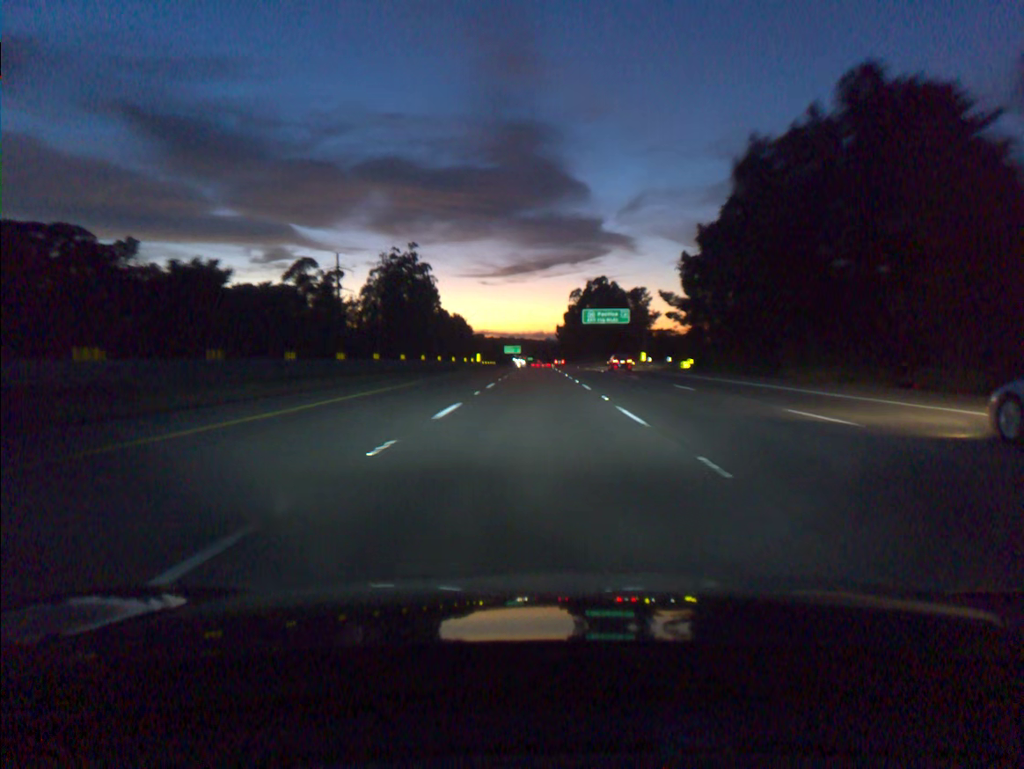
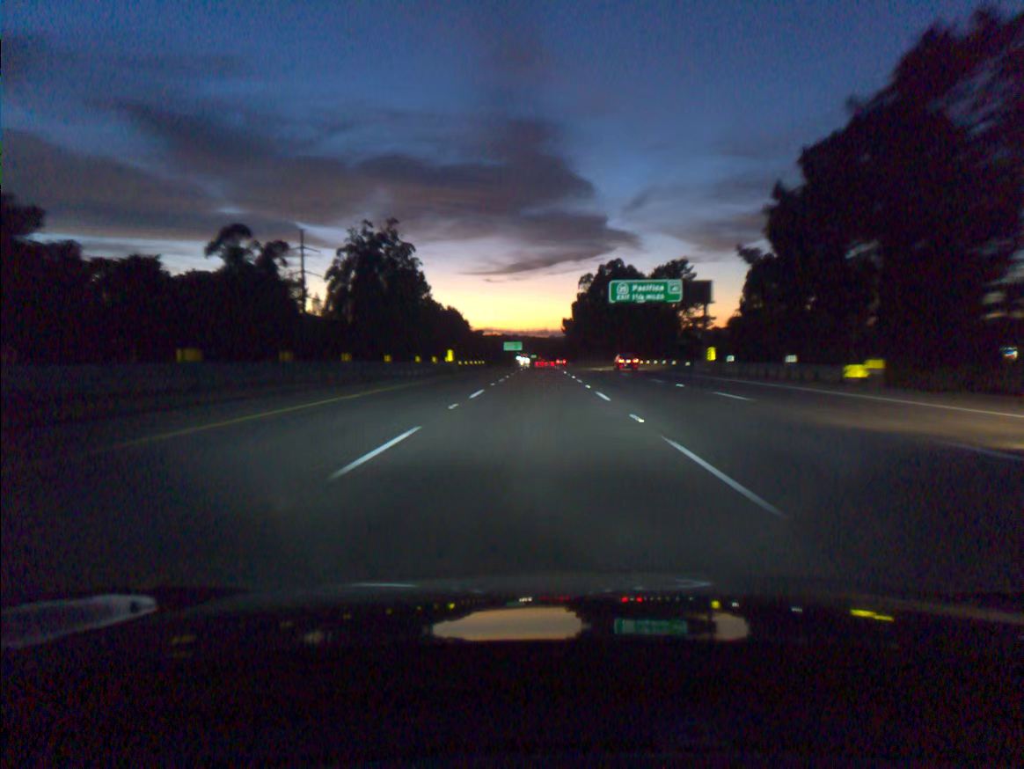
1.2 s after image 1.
(-0.1, +36.7) m; 0°
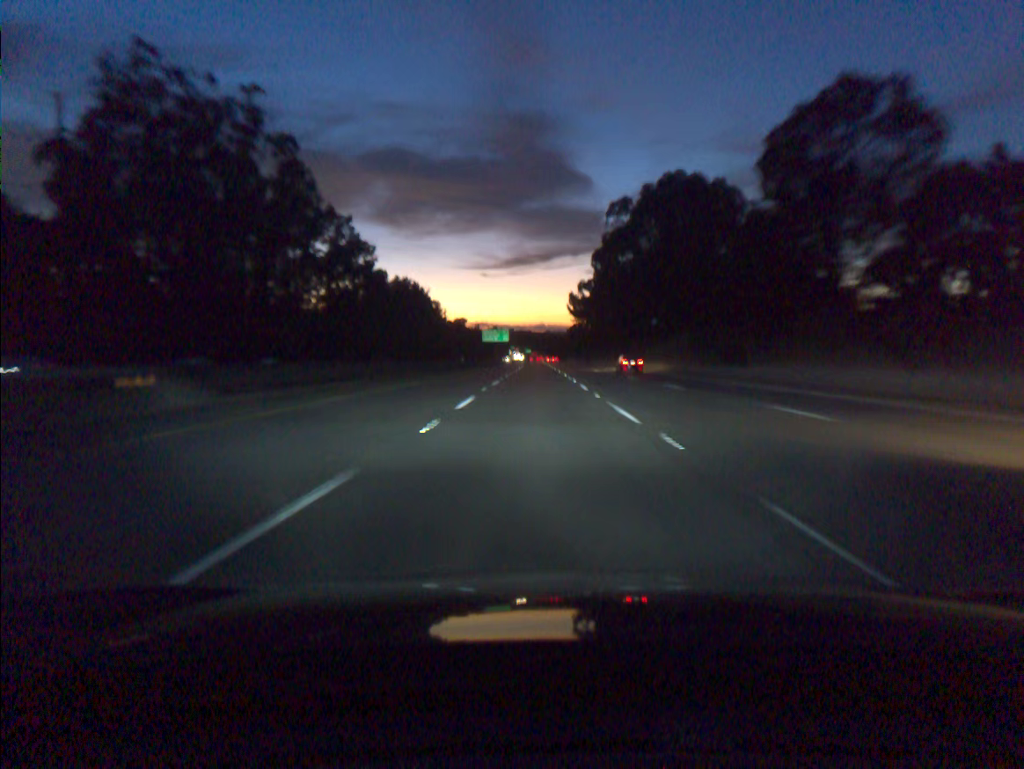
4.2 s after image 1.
(0.0, +92.0) m; 0°
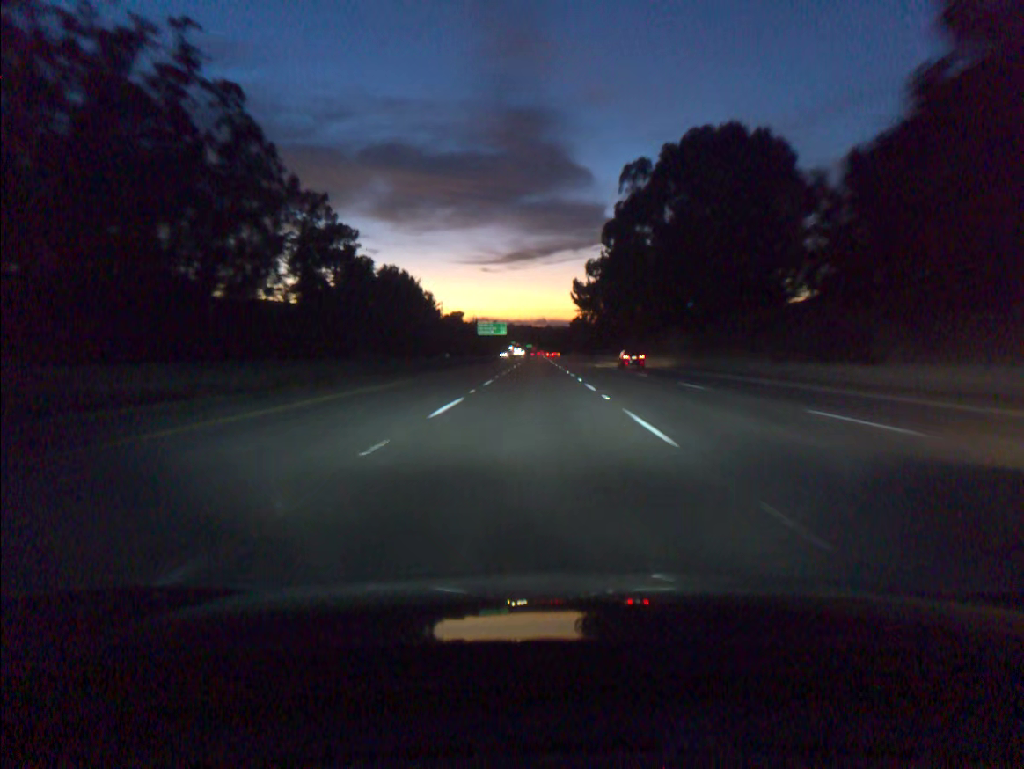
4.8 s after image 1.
(0.0, +18.4) m; 0°
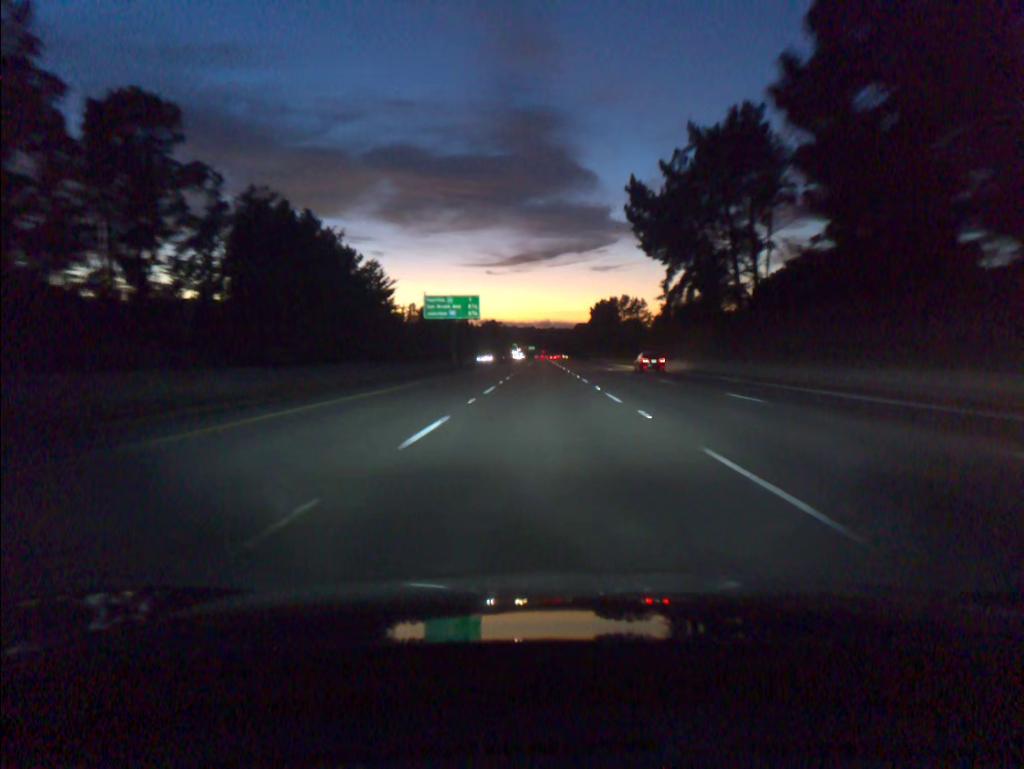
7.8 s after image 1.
(-0.7, +92.2) m; 0°
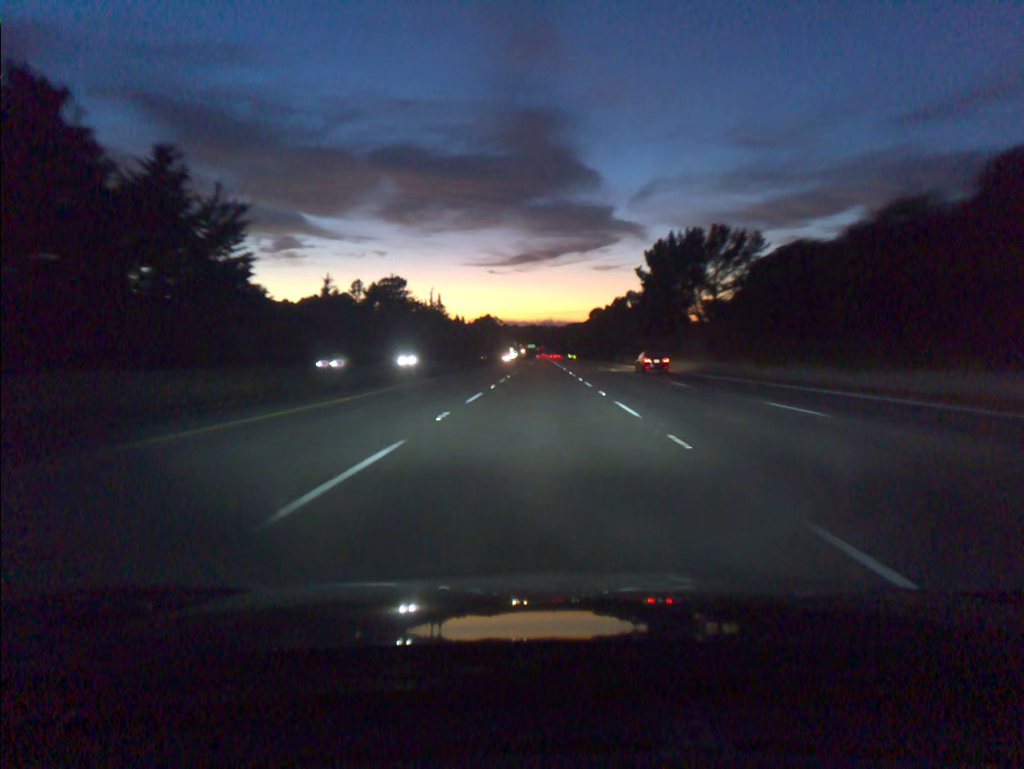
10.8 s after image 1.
(+0.3, +92.2) m; 0°
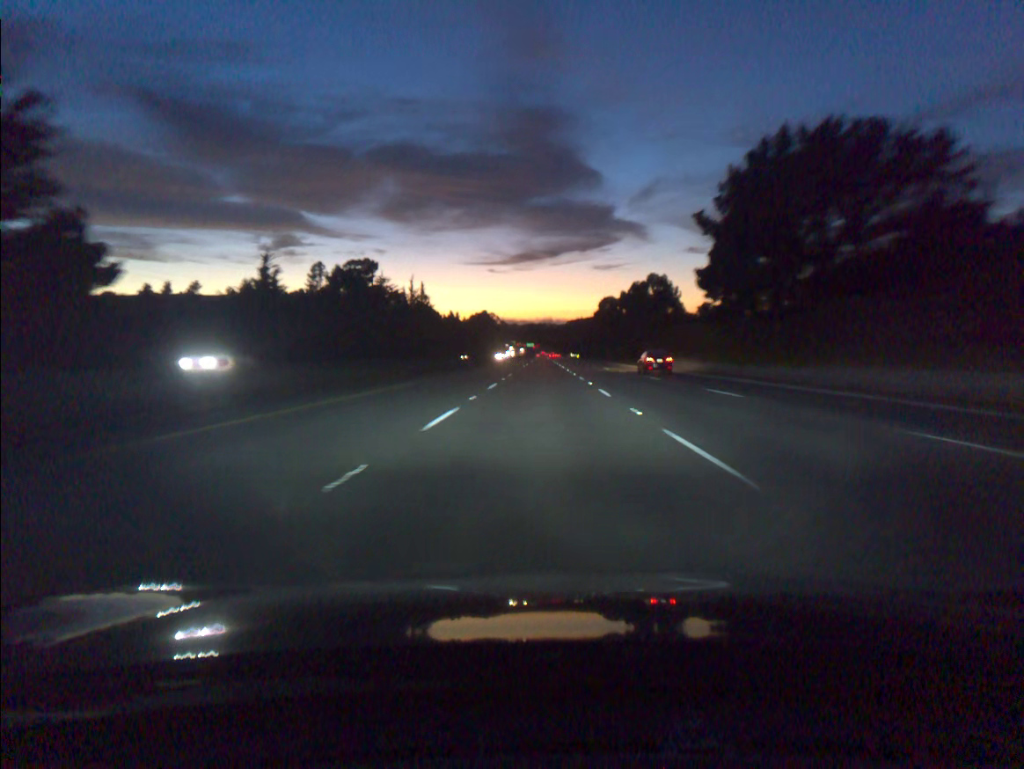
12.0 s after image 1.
(0.0, +36.8) m; 0°
